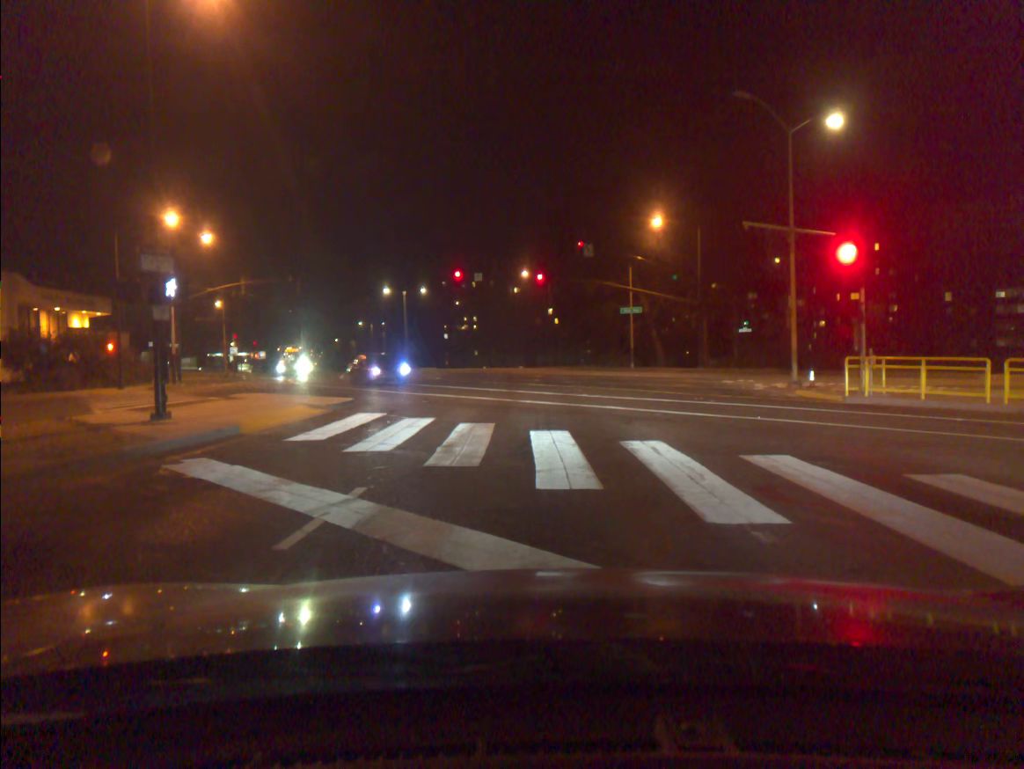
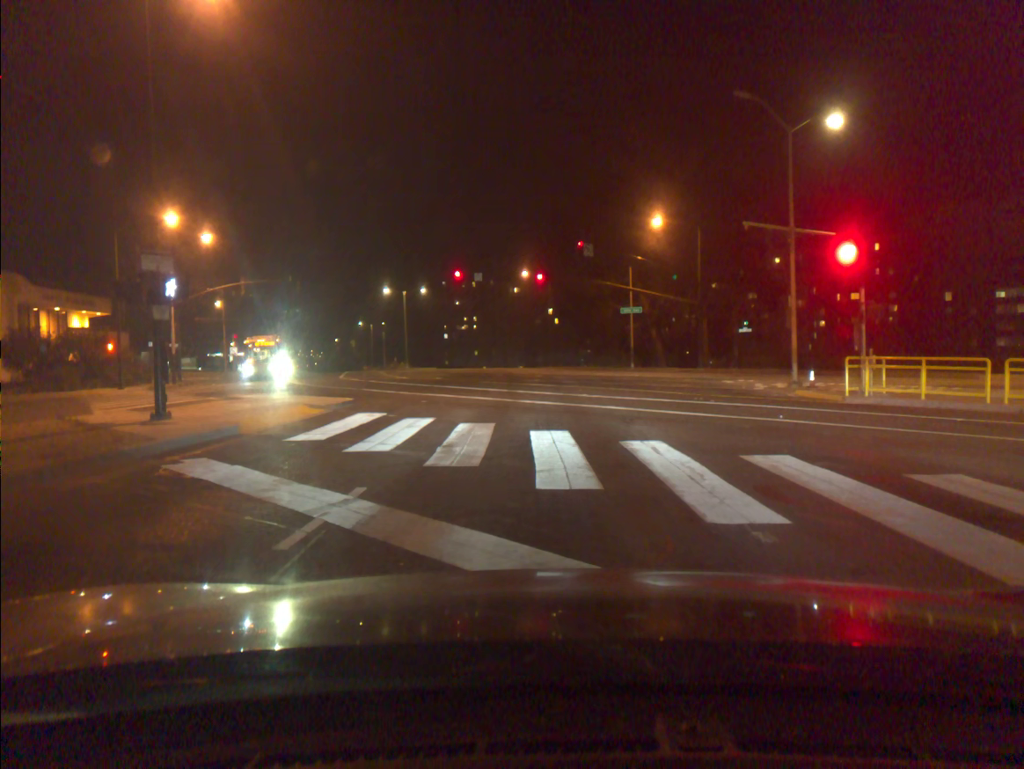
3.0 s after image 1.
(0.0, 0.0) m; 0°
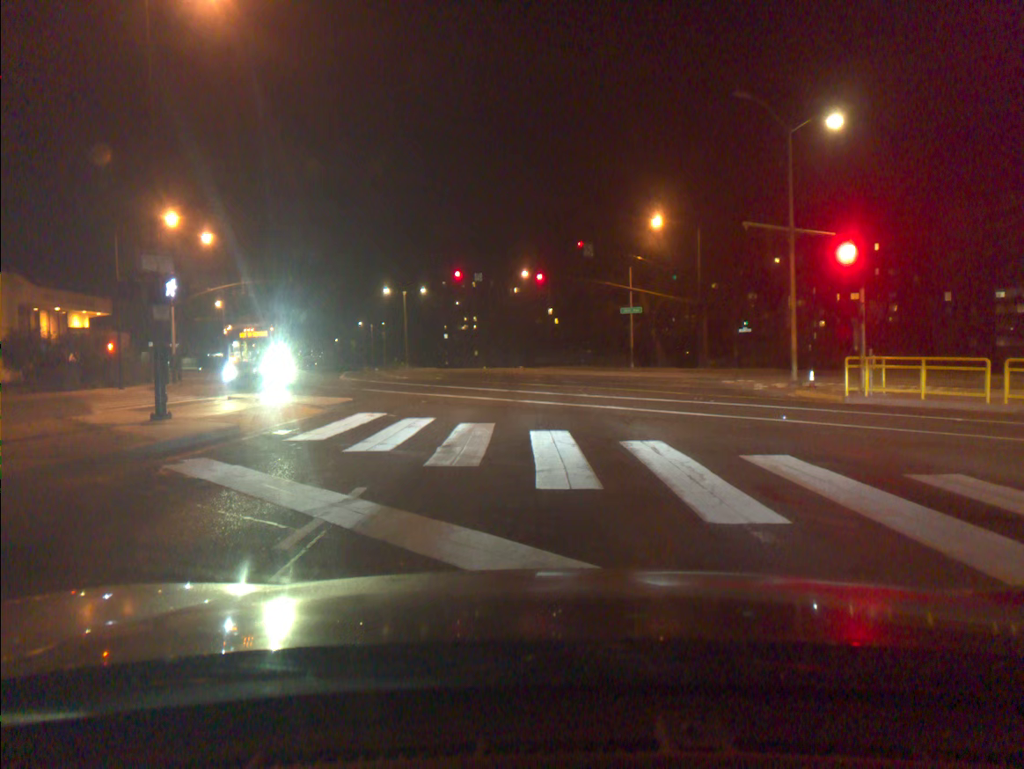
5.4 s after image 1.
(0.0, 0.0) m; 0°
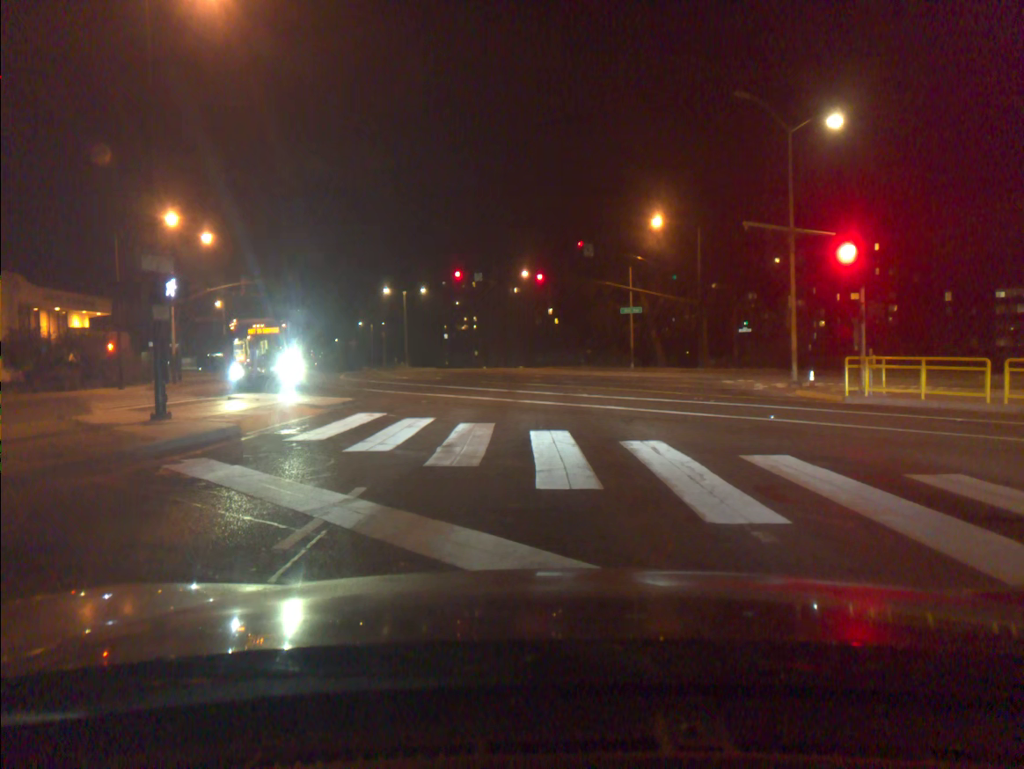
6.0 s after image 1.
(0.0, 0.0) m; 0°
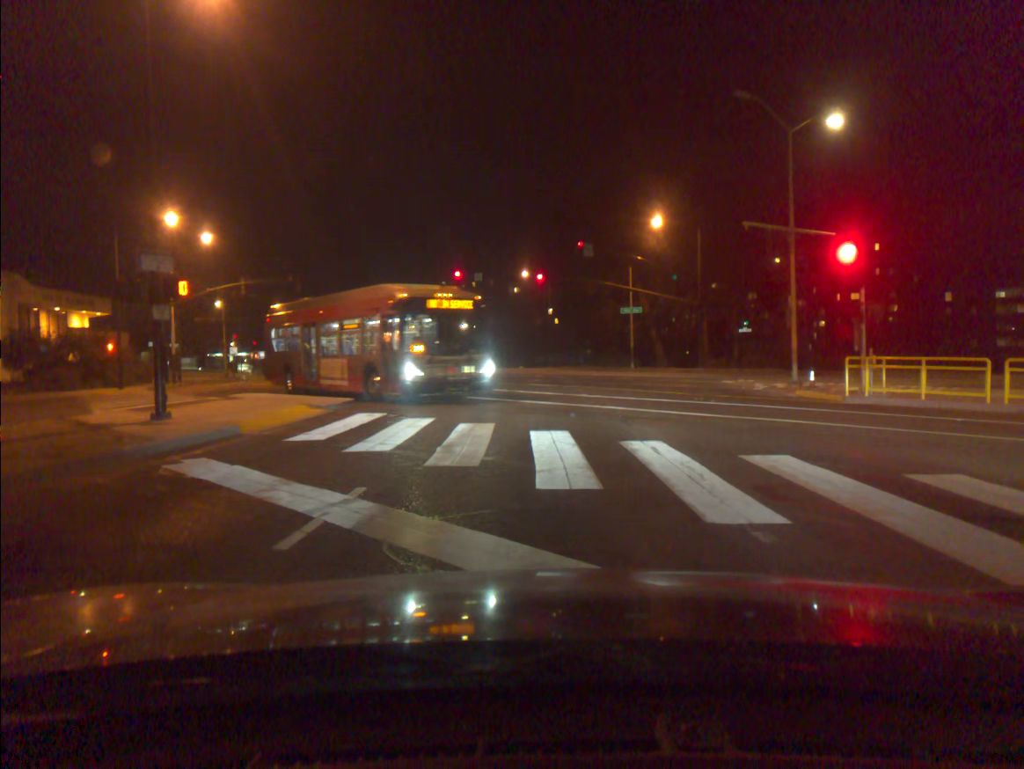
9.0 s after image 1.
(0.0, 0.0) m; 0°
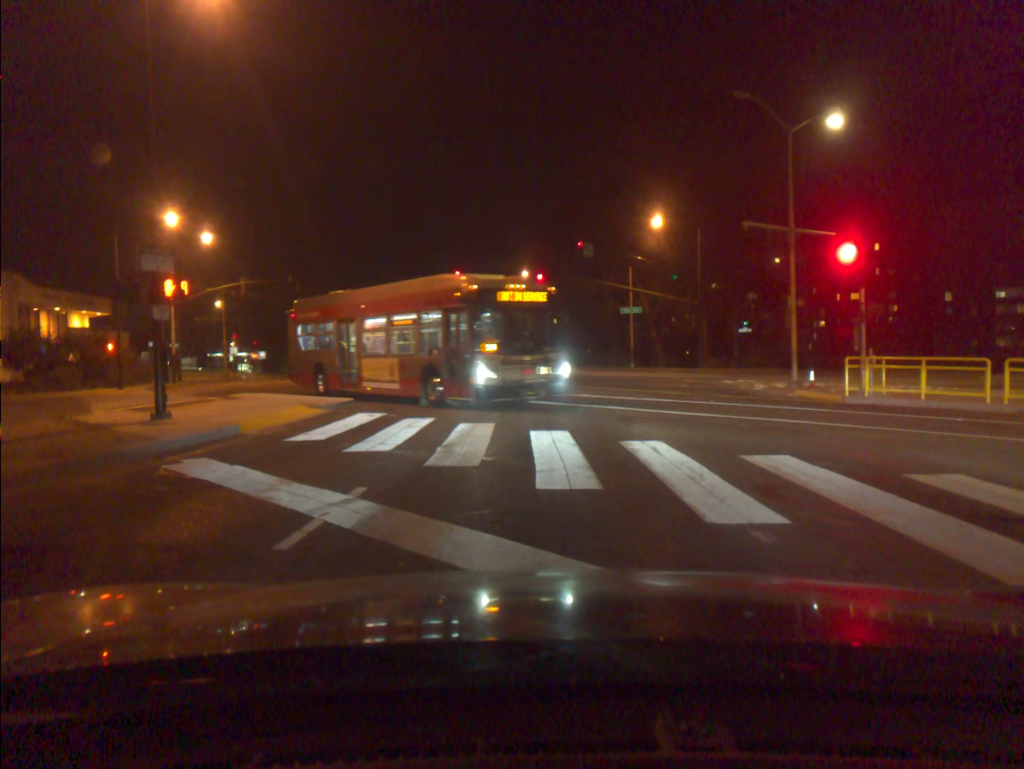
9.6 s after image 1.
(0.0, 0.0) m; 0°
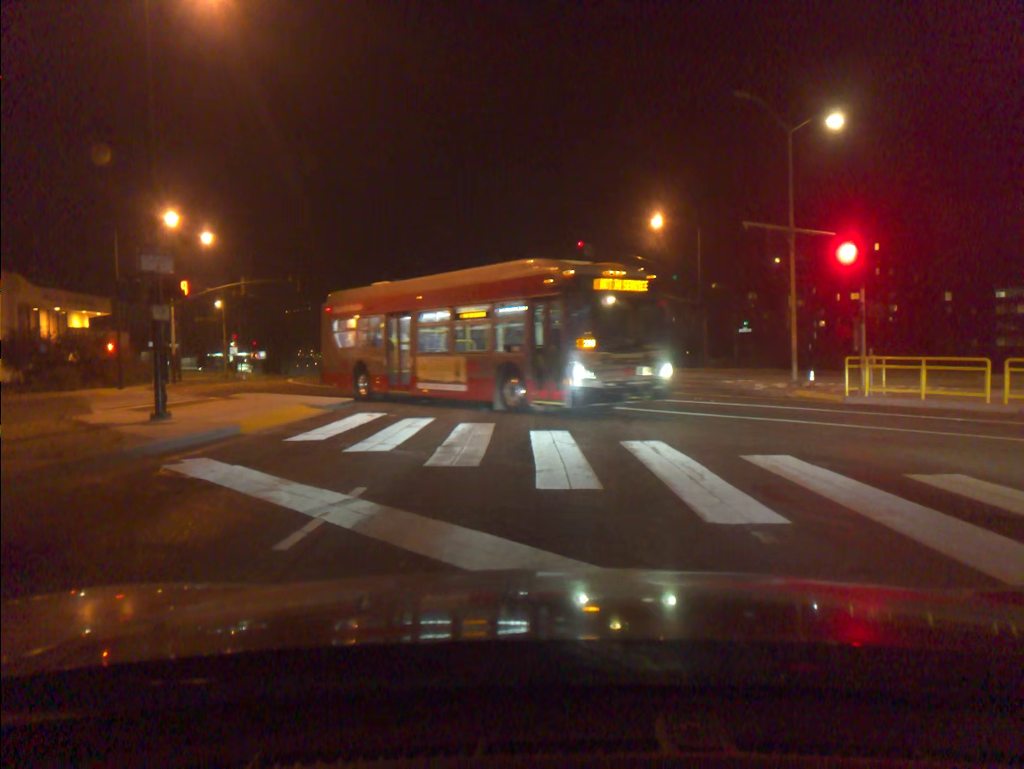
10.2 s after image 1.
(0.0, 0.0) m; 0°
